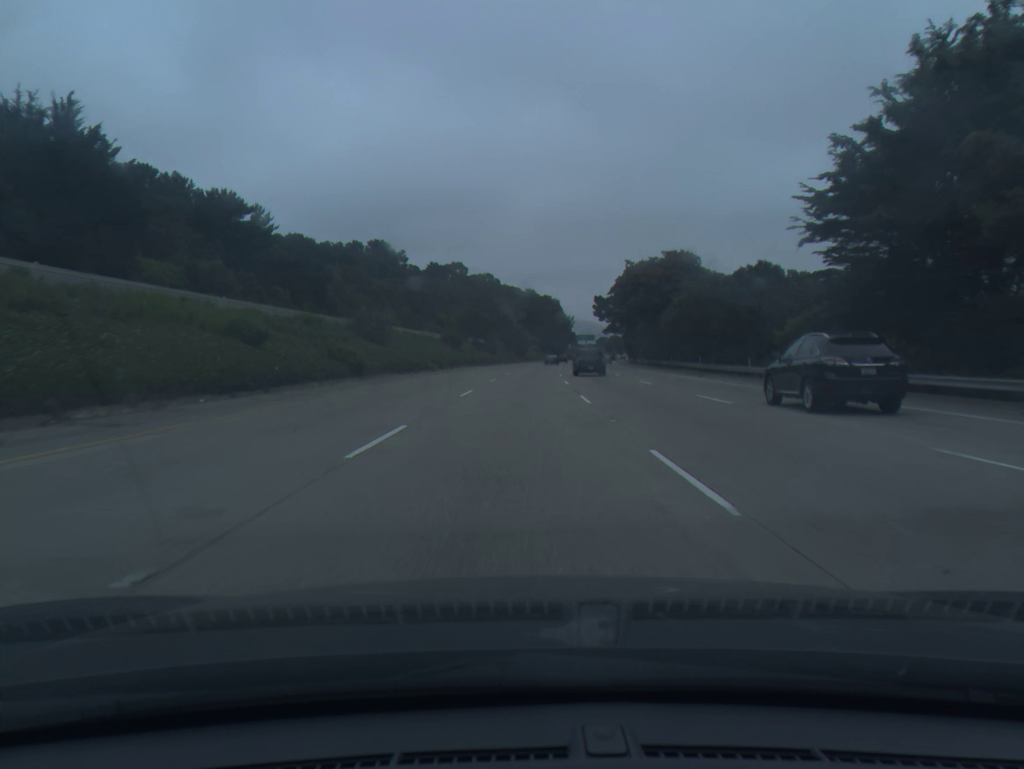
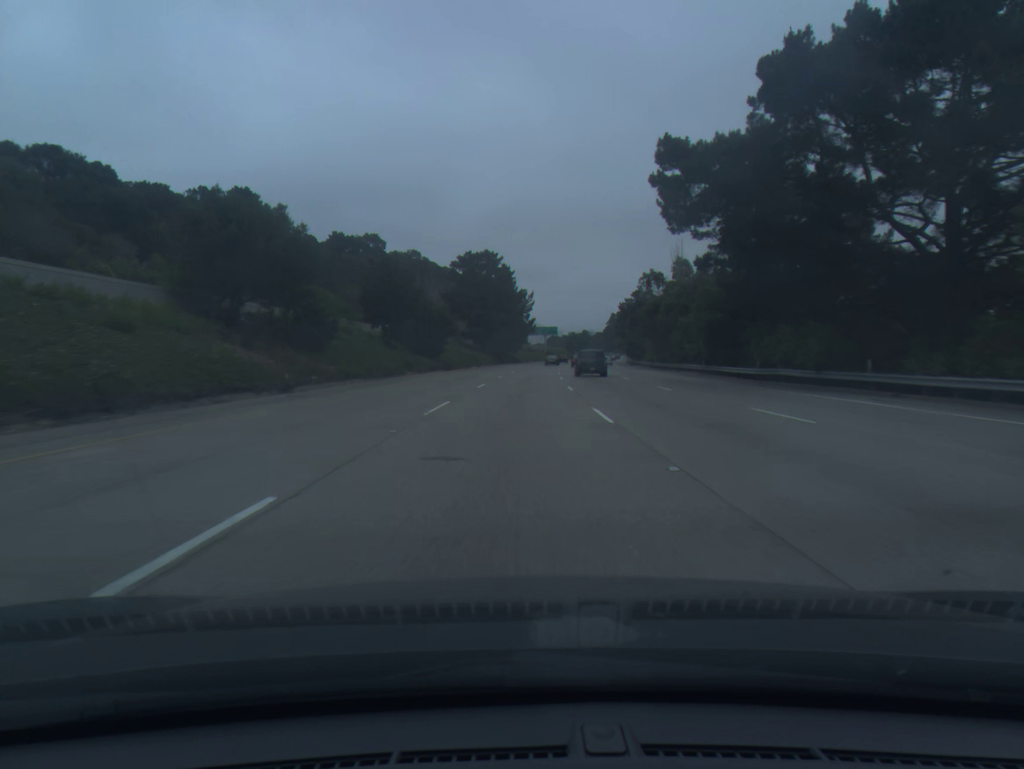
(+3.3, +94.3) m; +4°
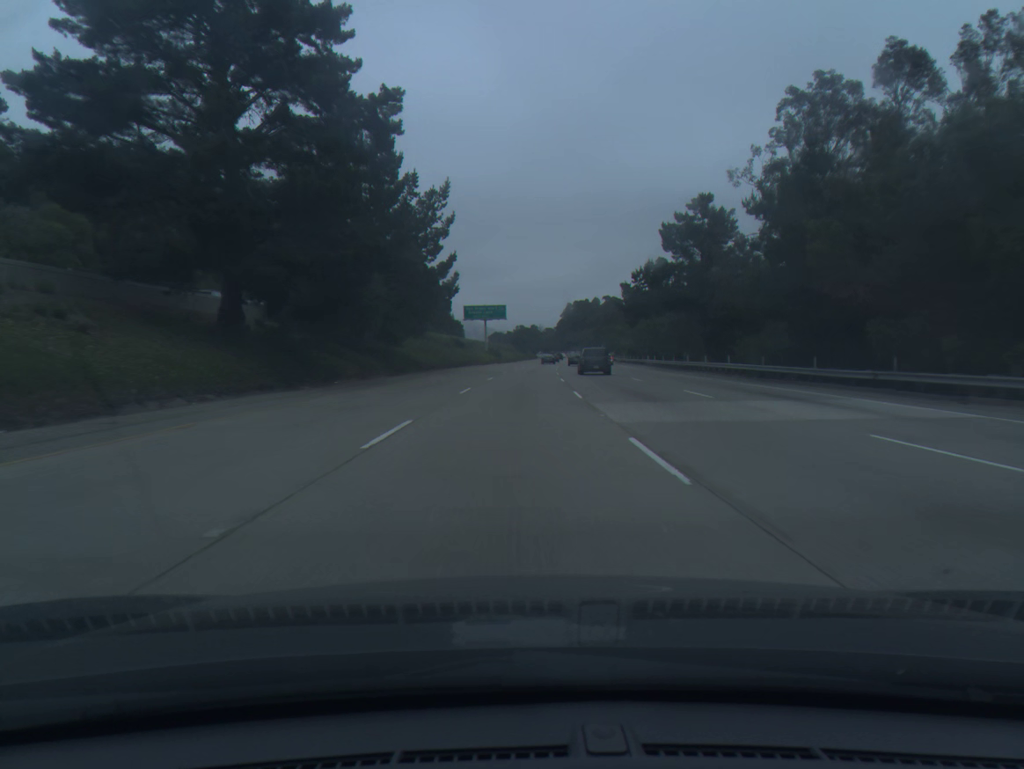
(+3.3, +94.4) m; +4°
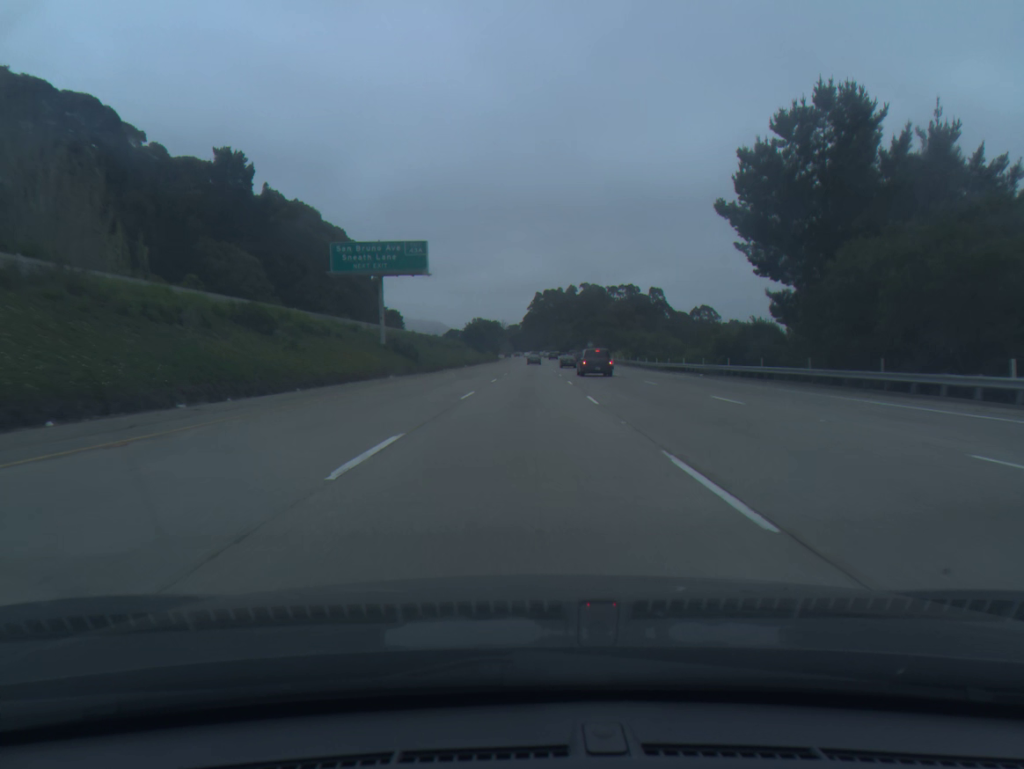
(+1.8, +75.5) m; +3°
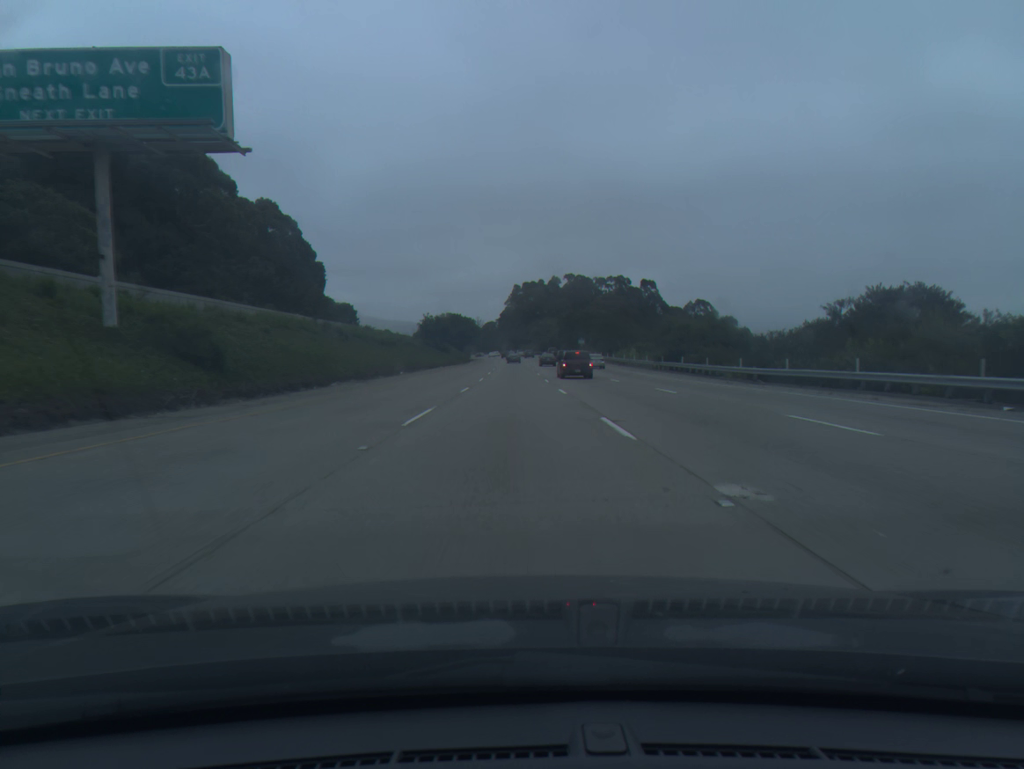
(+0.6, +37.7) m; +2°
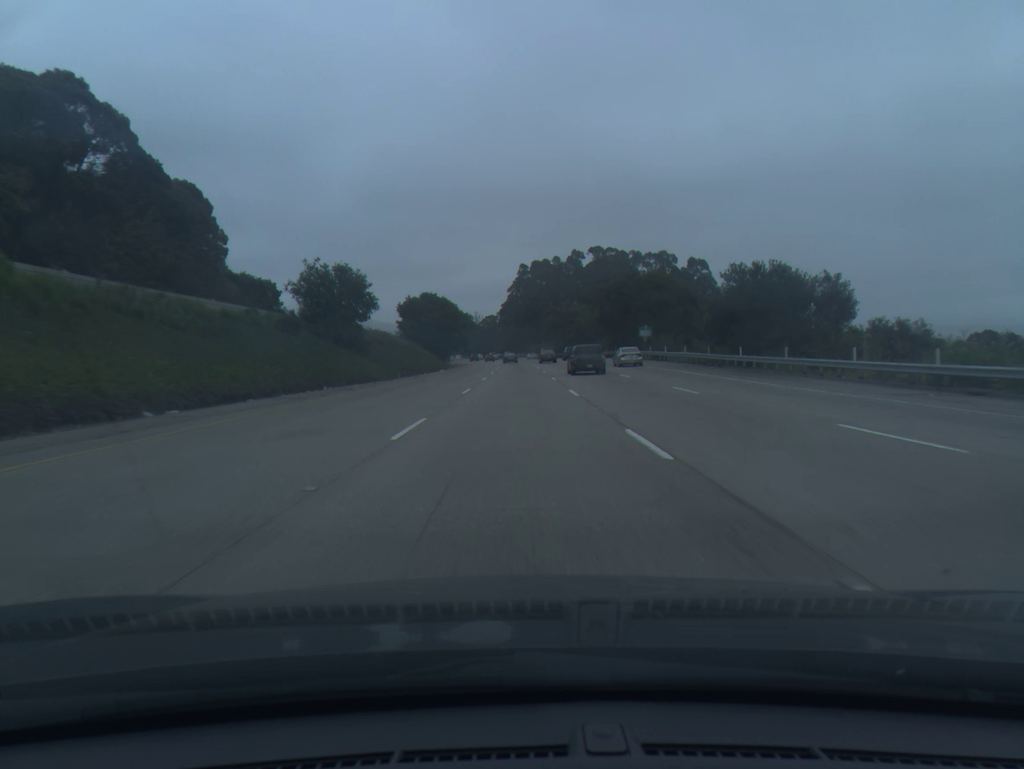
(-0.6, +75.4) m; 0°
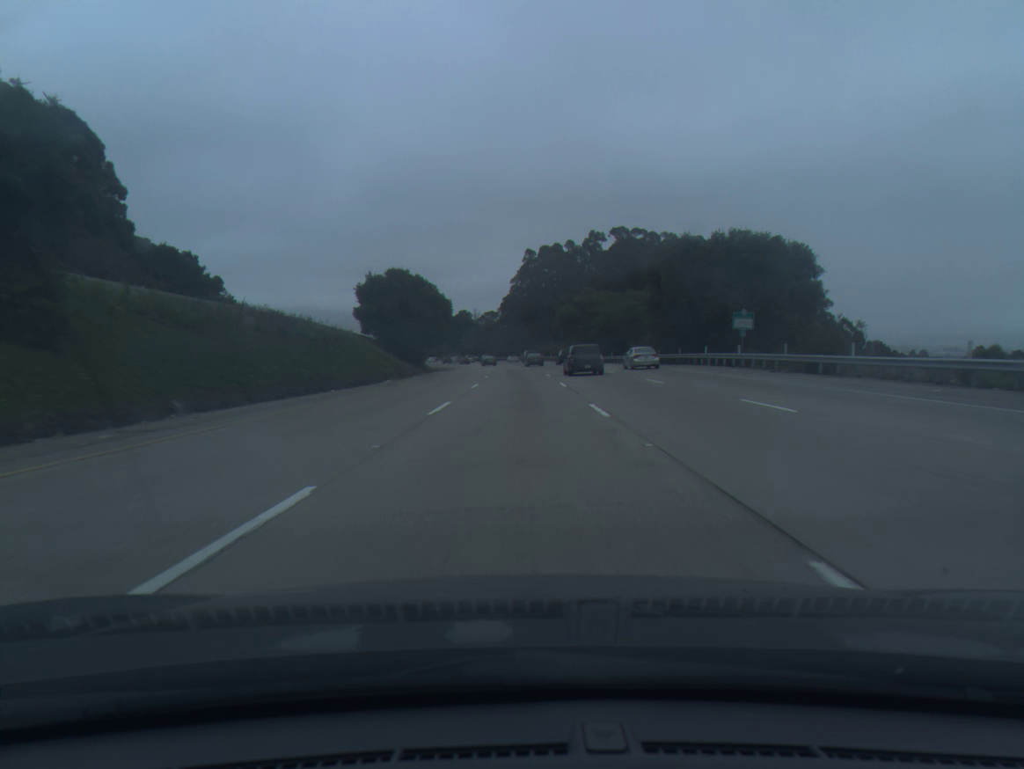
(0.0, +37.6) m; 0°
